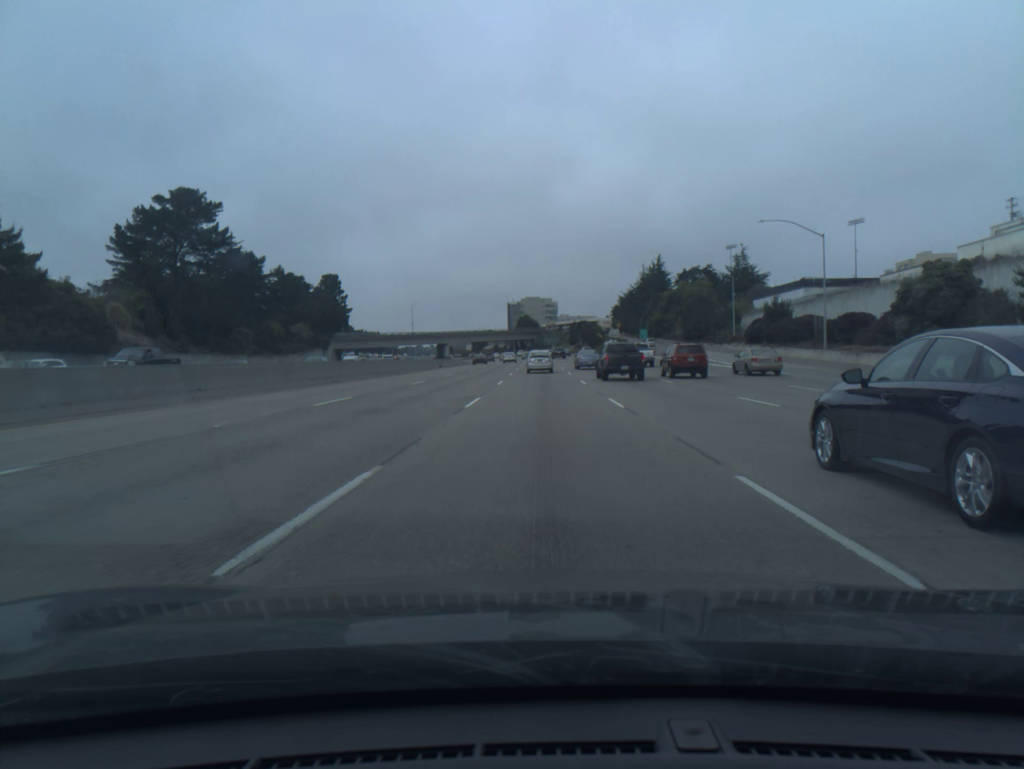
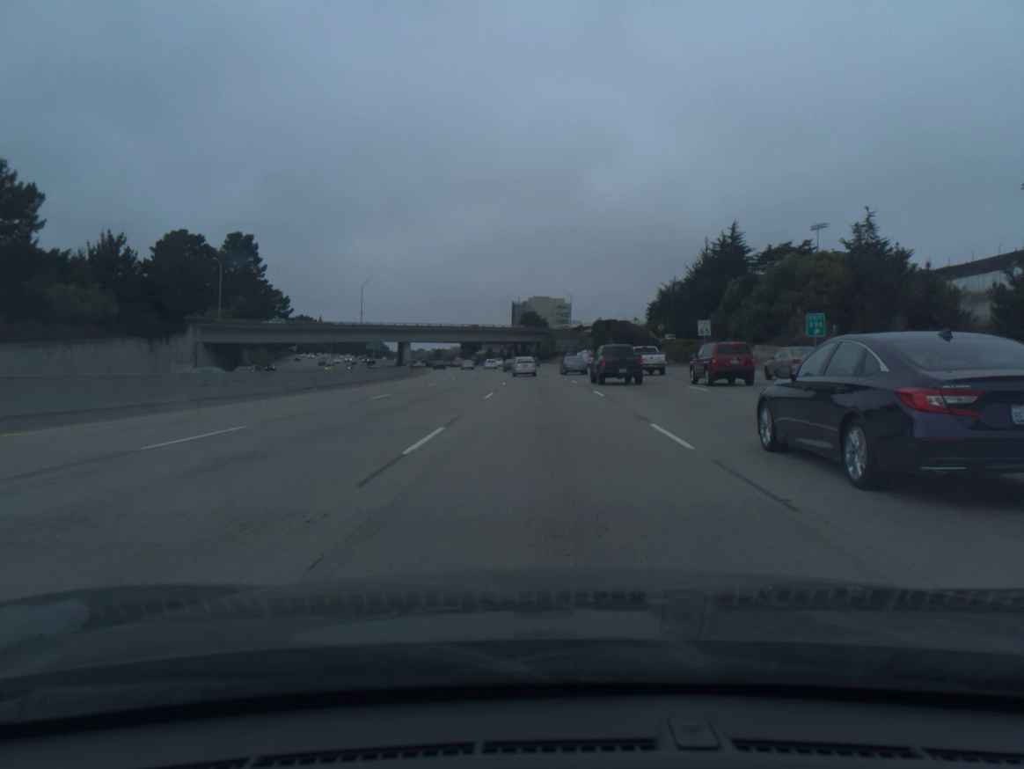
(-0.3, +79.3) m; -1°
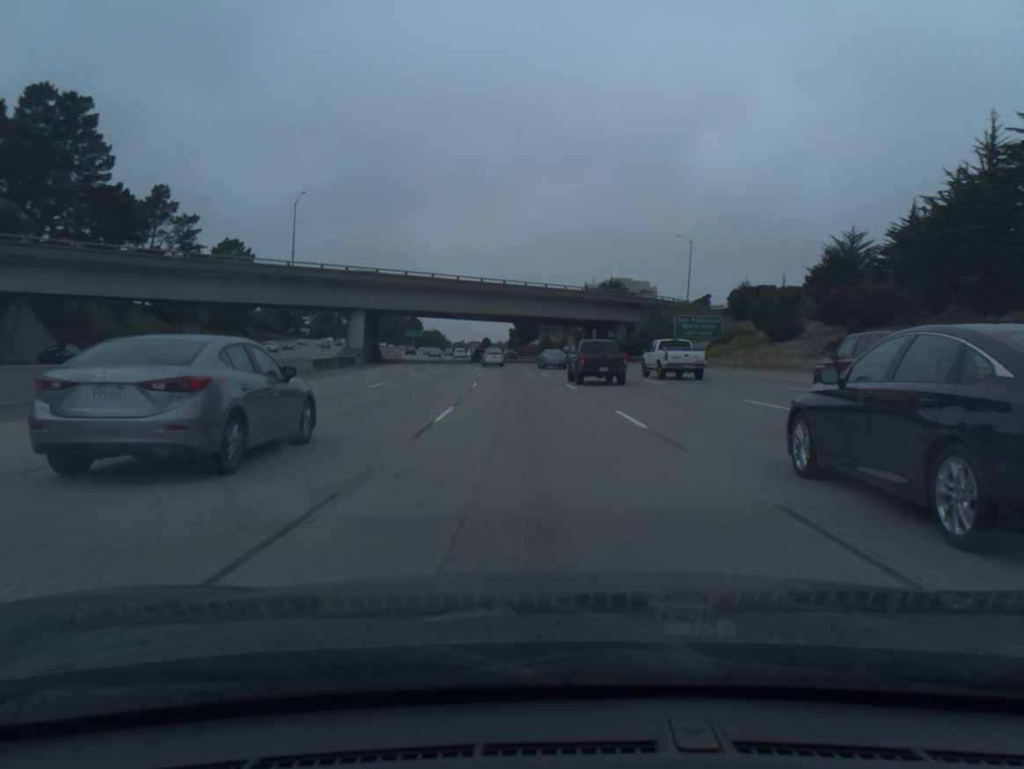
(-2.4, +81.9) m; -5°
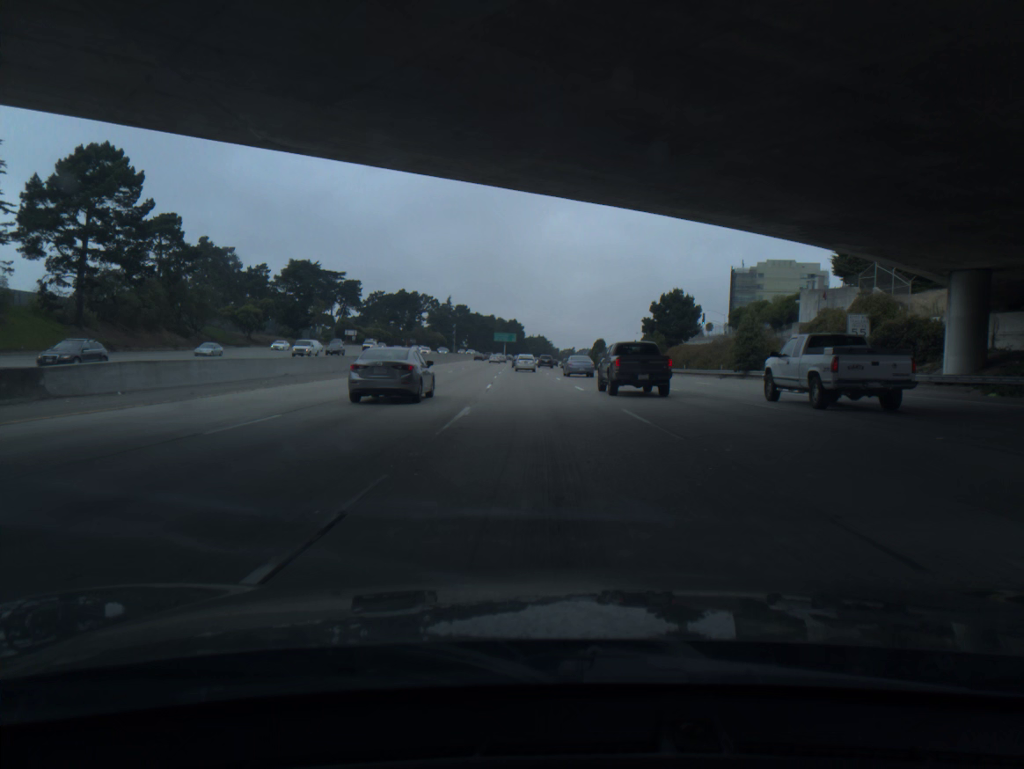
(-6.0, +84.1) m; -8°
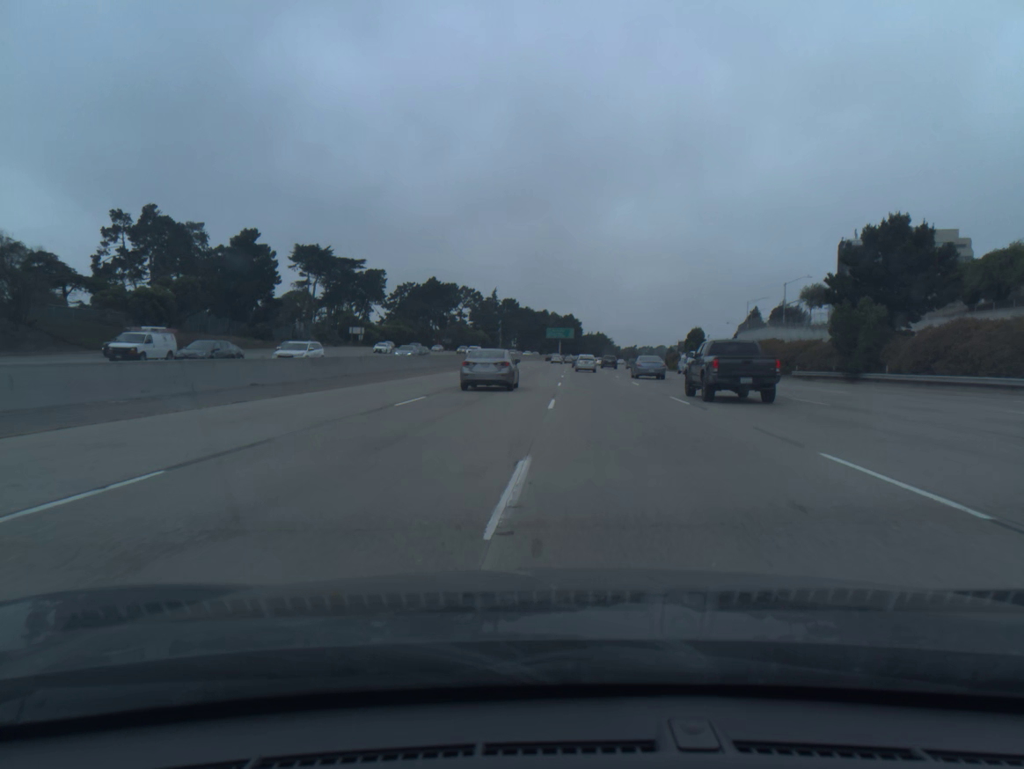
(-2.2, +51.3) m; -4°
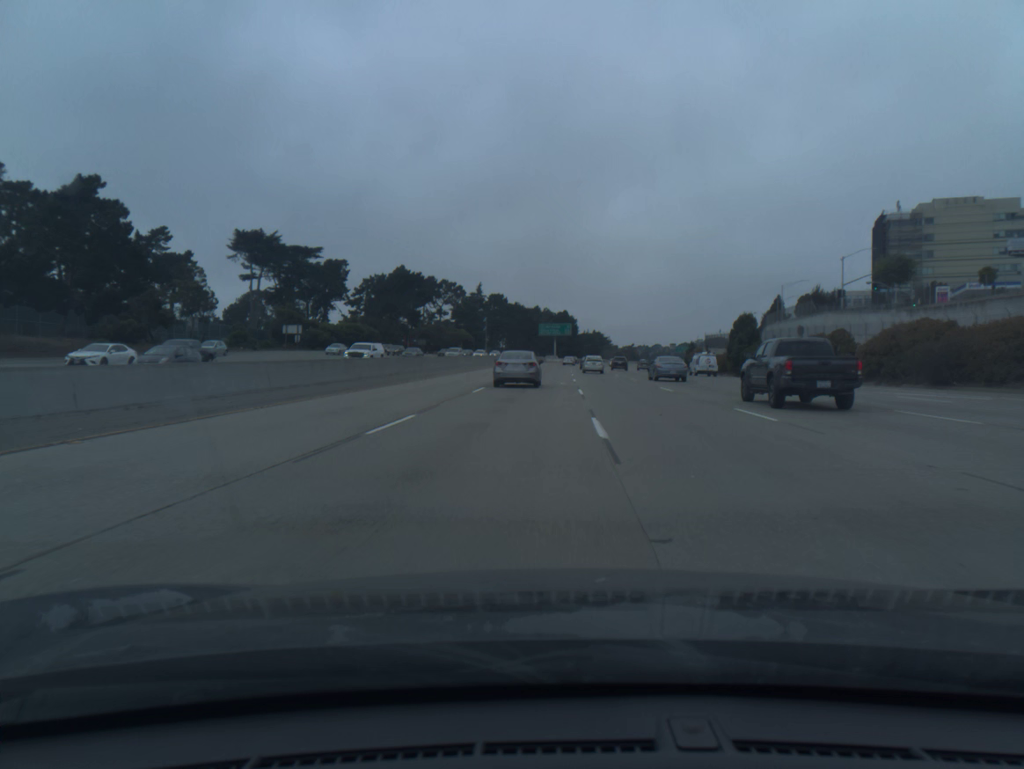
(+0.3, +34.7) m; +1°
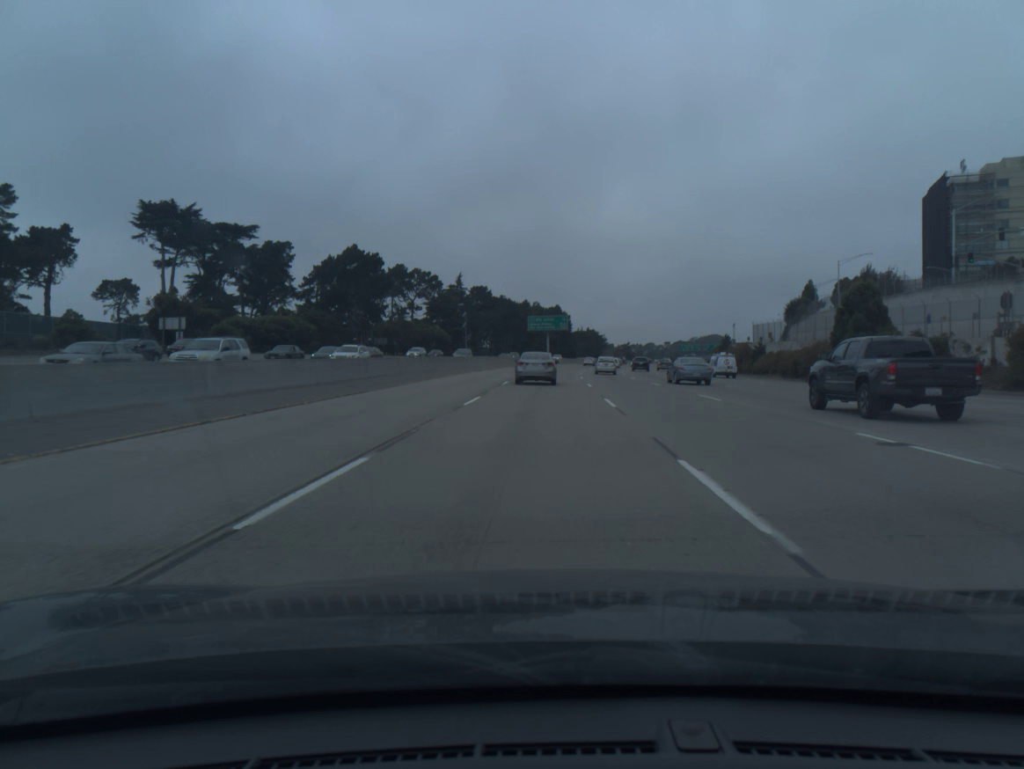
(+0.1, +35.2) m; +1°
